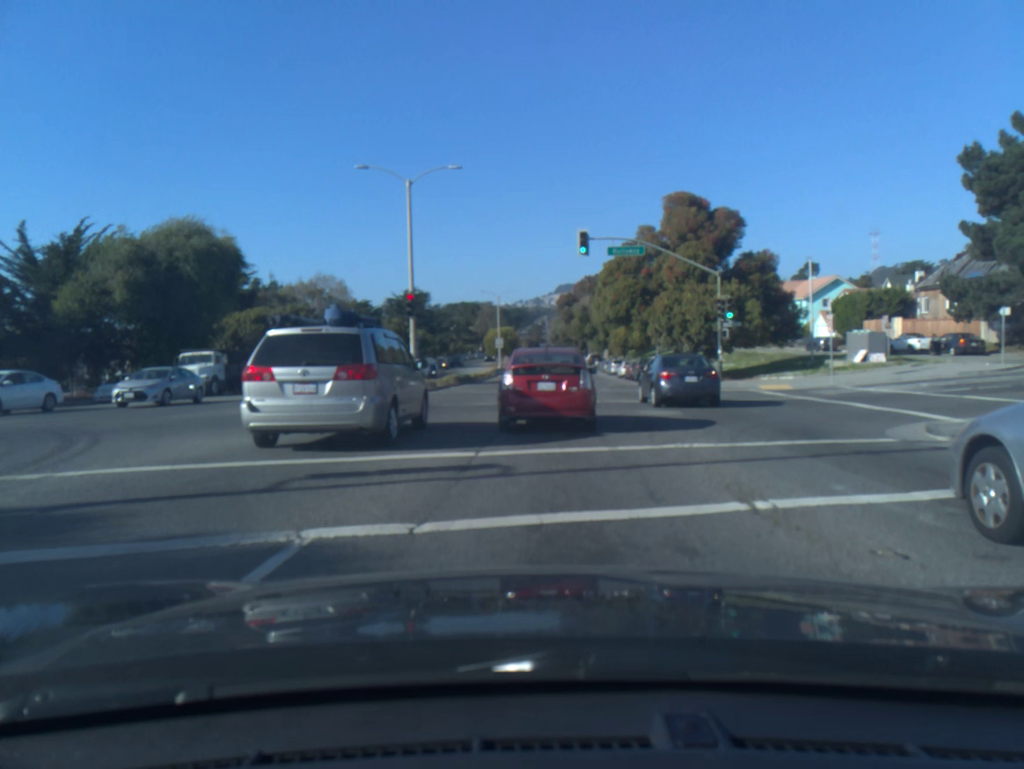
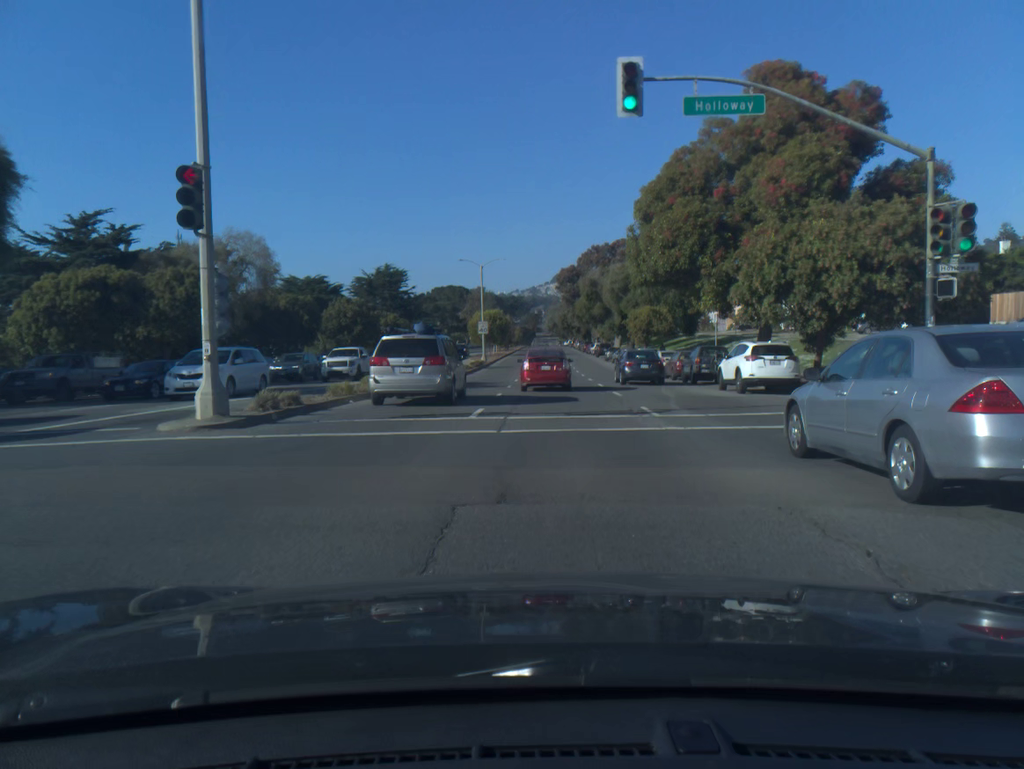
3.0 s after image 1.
(0.0, +20.6) m; 0°
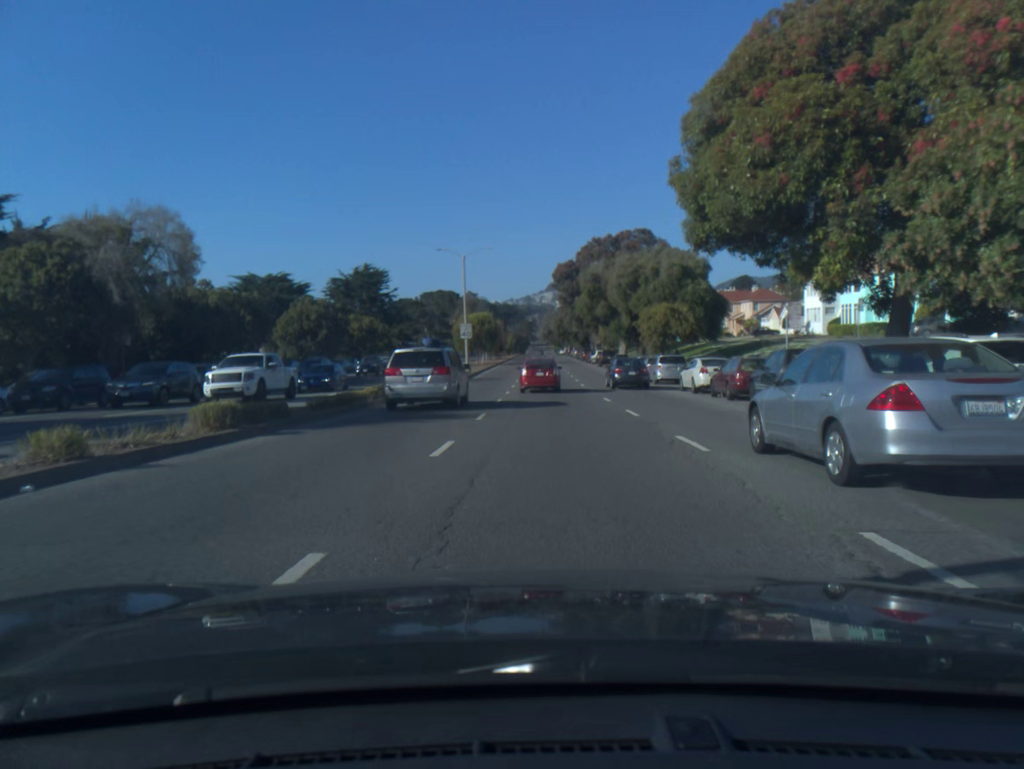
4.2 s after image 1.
(+0.1, +12.6) m; +1°
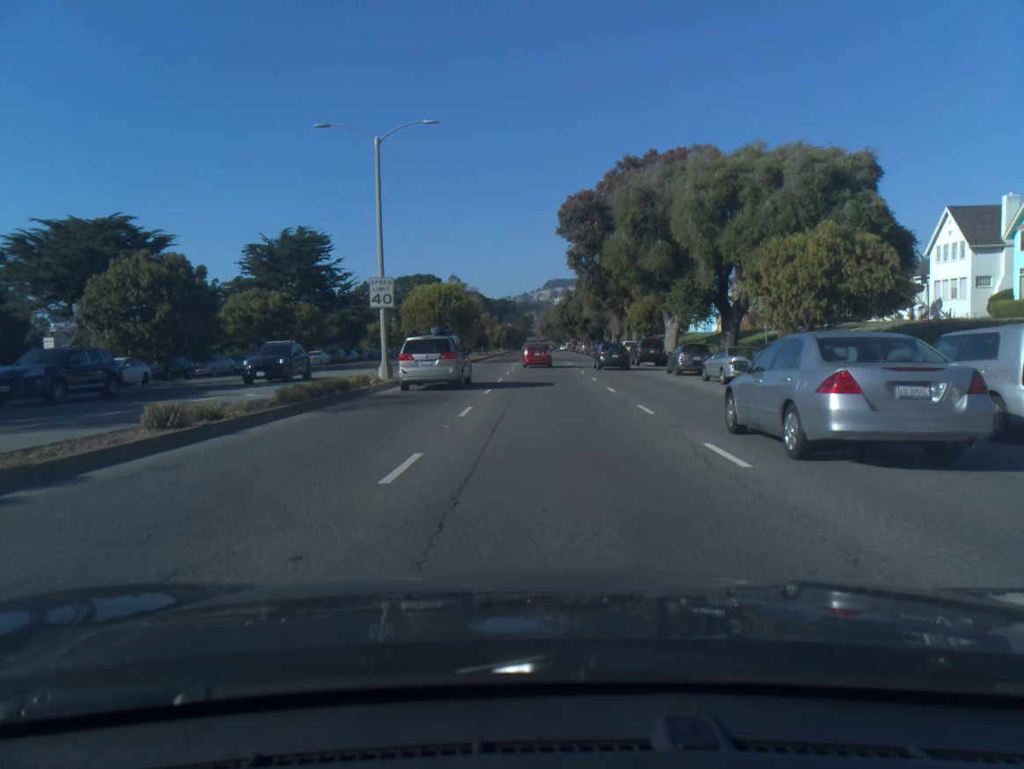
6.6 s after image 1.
(0.0, +31.9) m; 0°
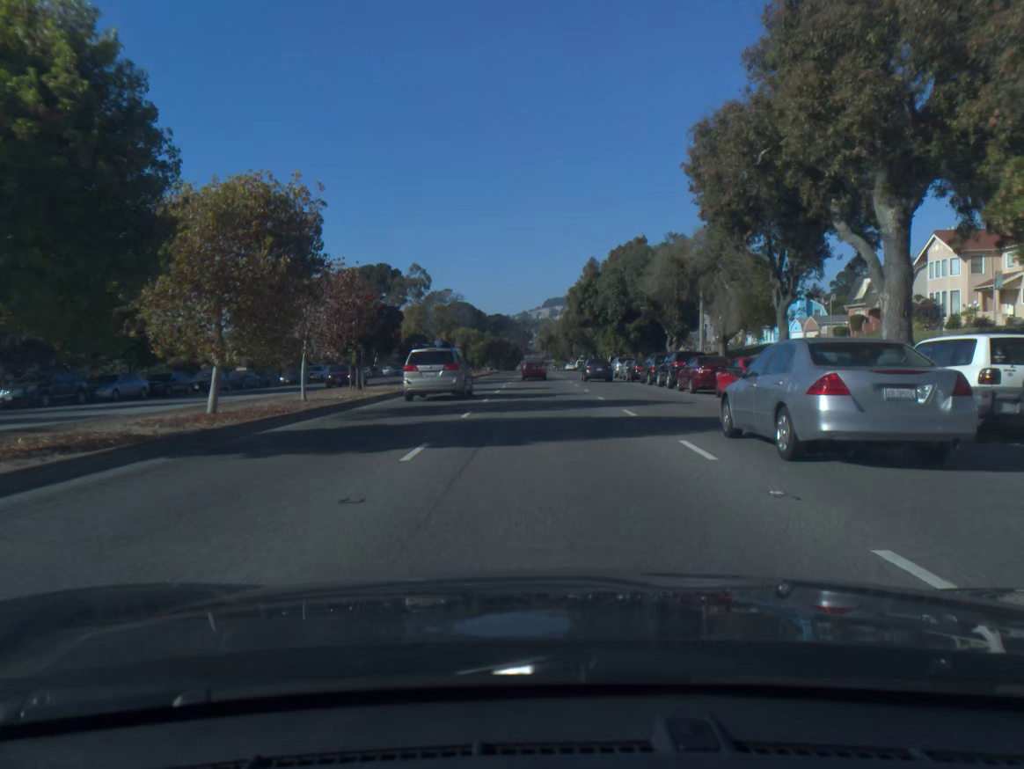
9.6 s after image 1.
(+0.1, +49.3) m; 0°
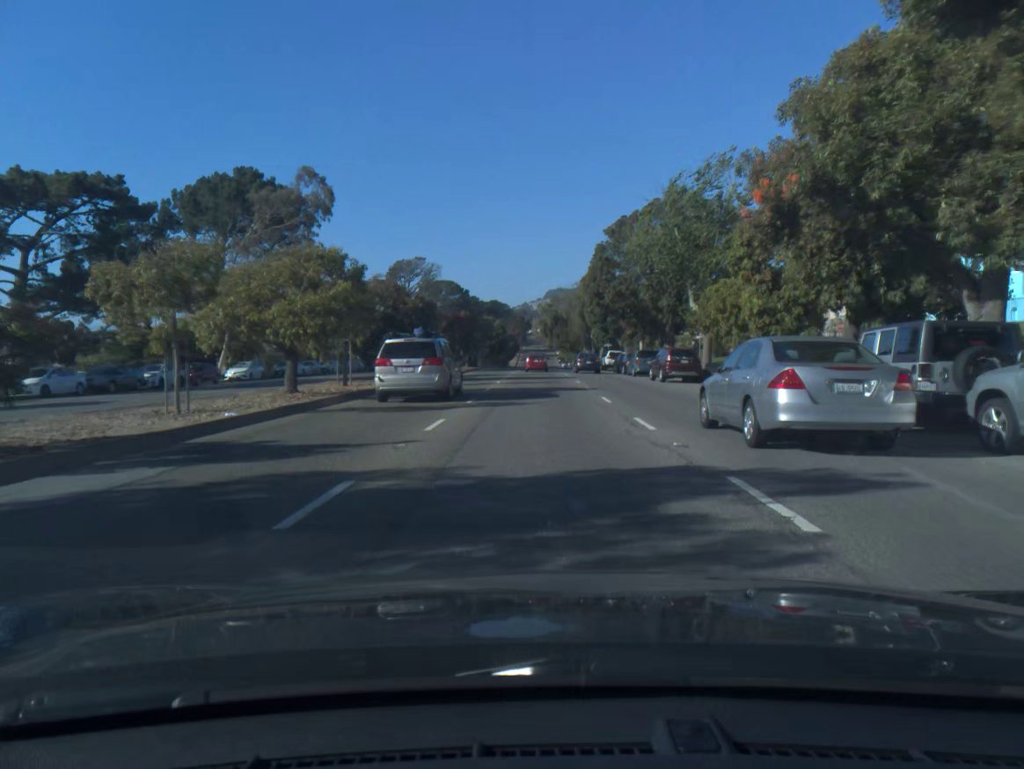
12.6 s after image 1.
(-0.1, +54.4) m; 0°
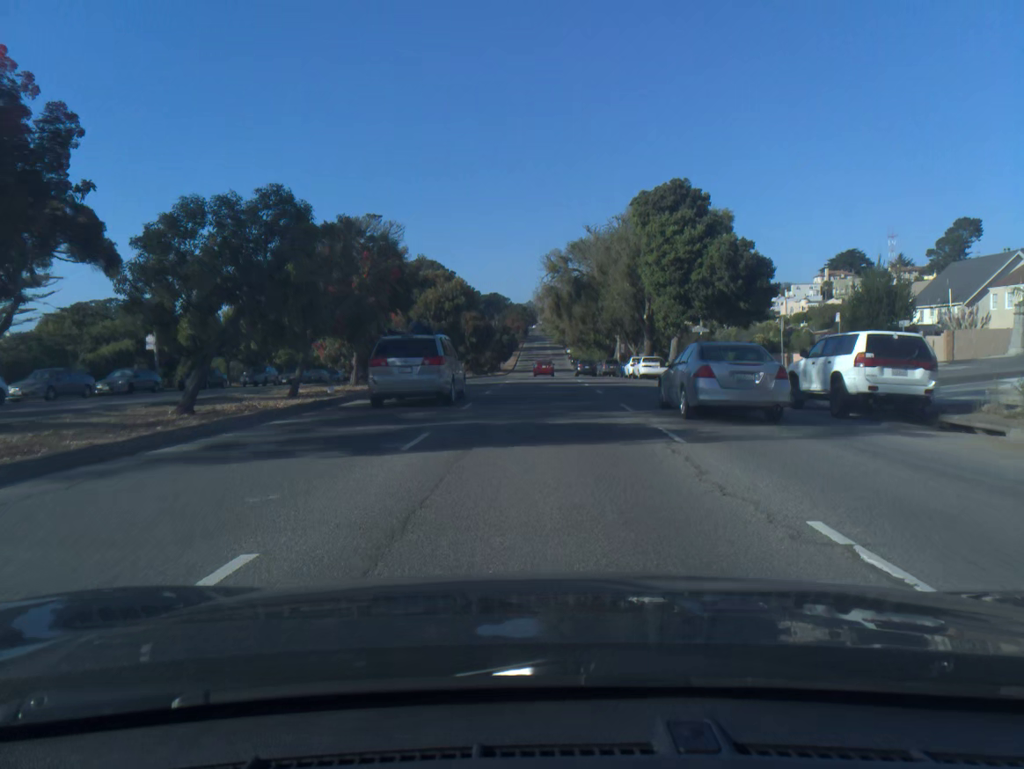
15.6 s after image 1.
(-0.2, +53.8) m; 0°
